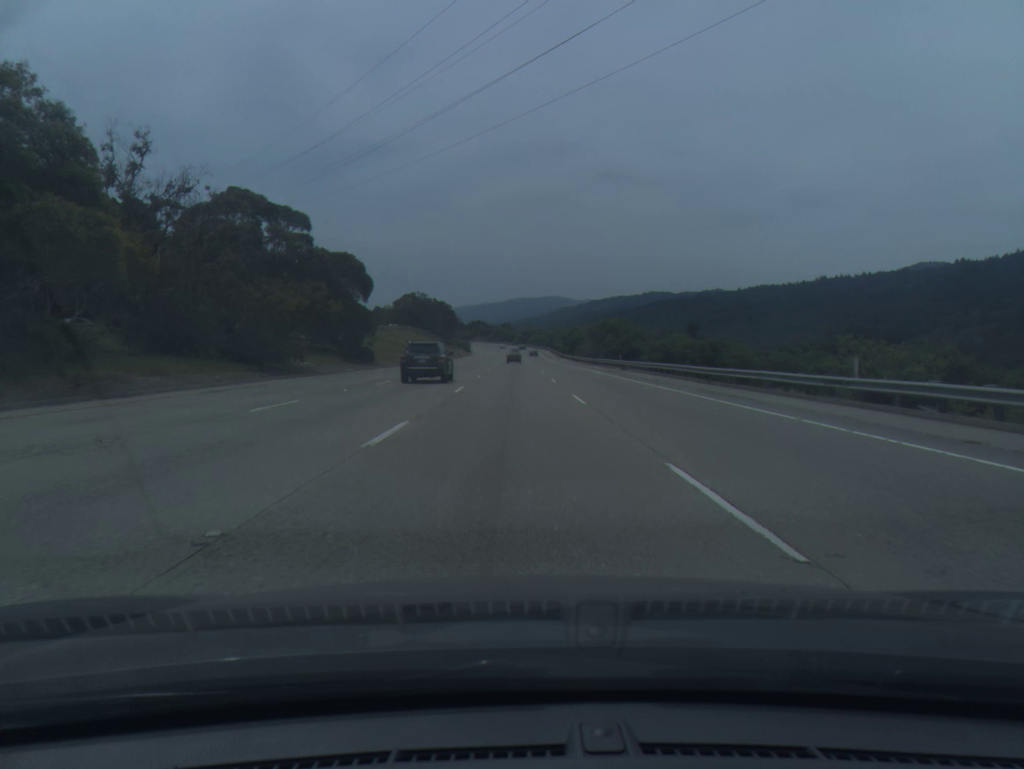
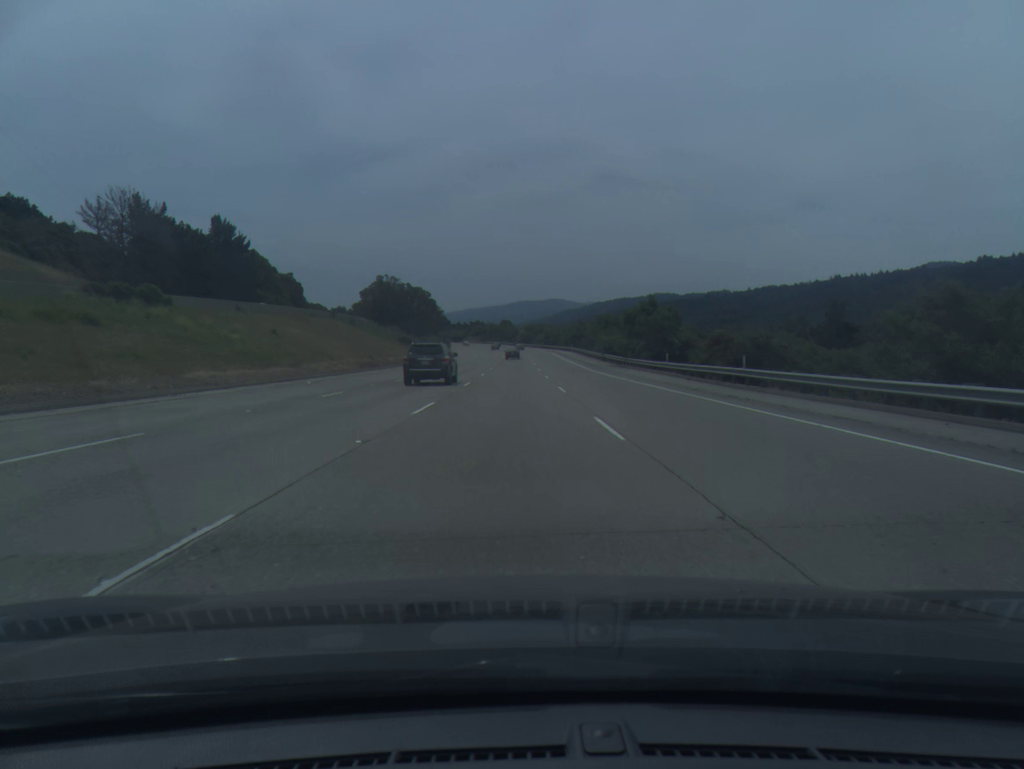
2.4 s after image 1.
(0.0, +81.4) m; 0°
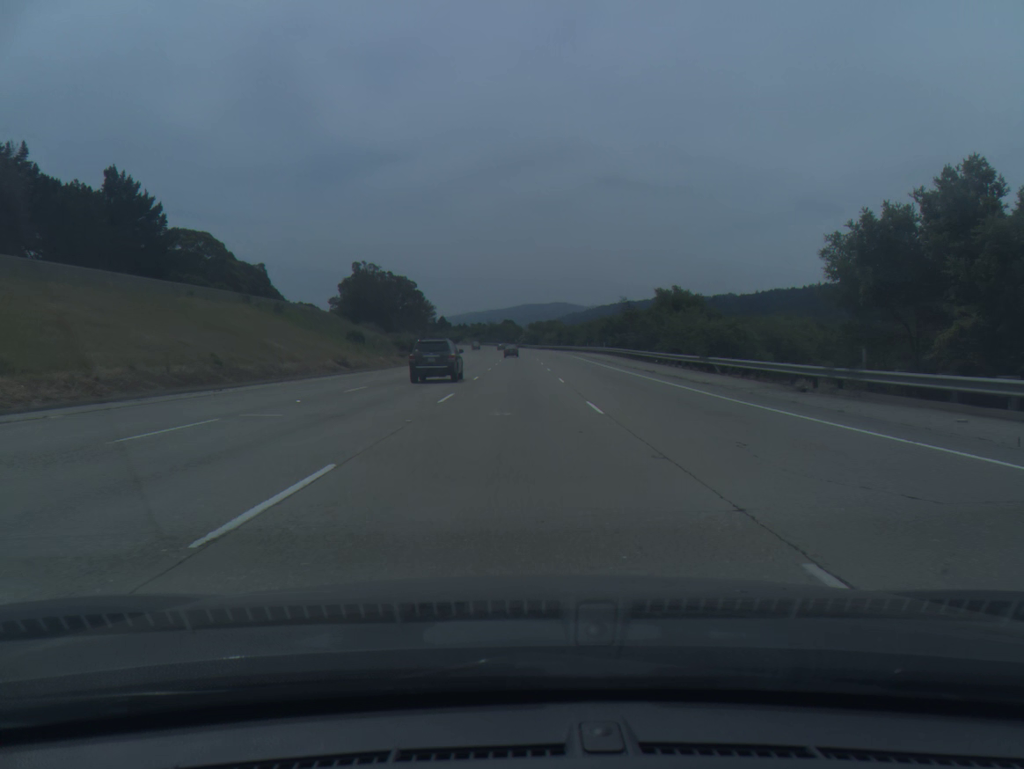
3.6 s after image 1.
(-0.1, +40.7) m; 0°
